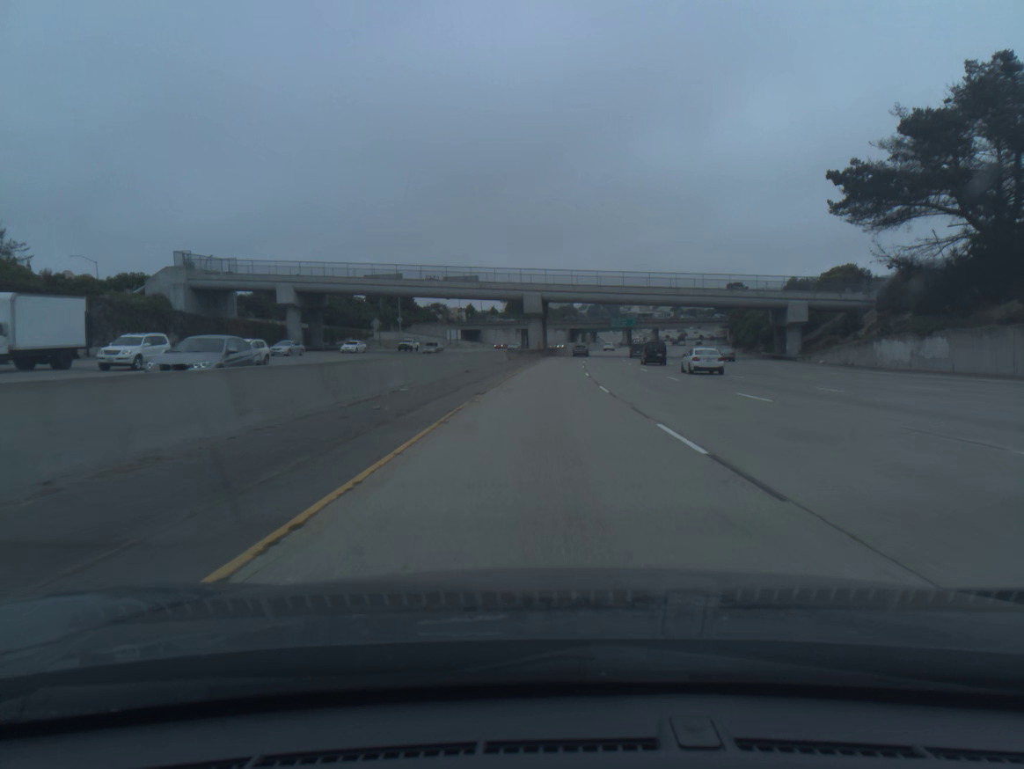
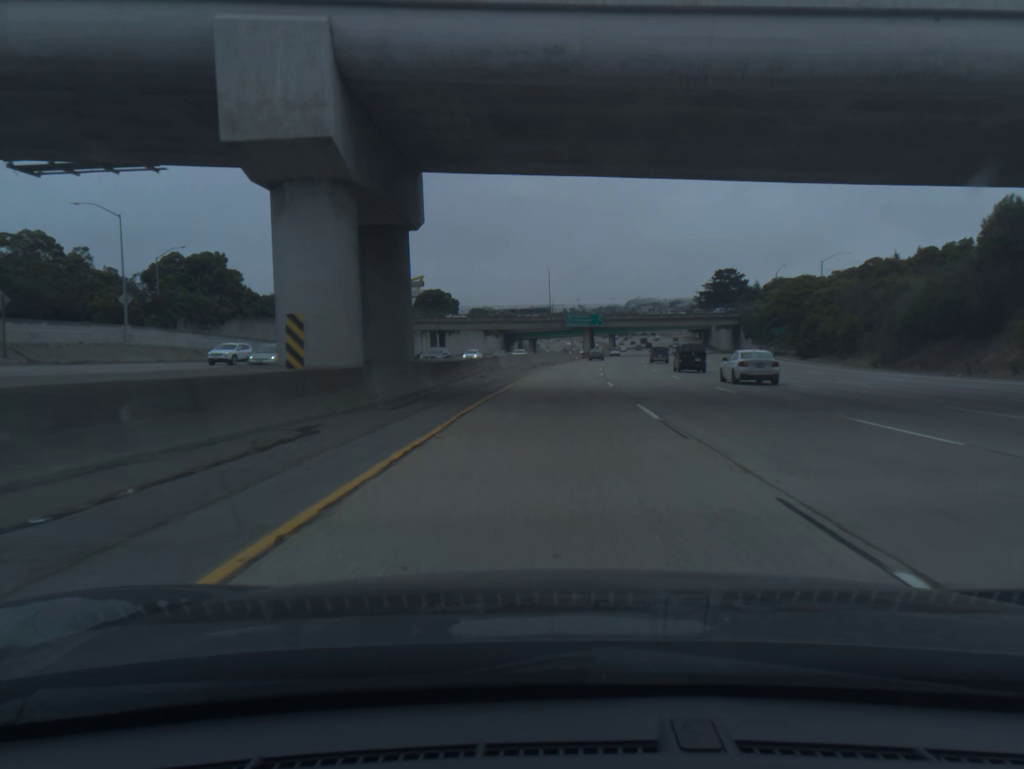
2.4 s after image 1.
(+2.6, +80.4) m; +5°
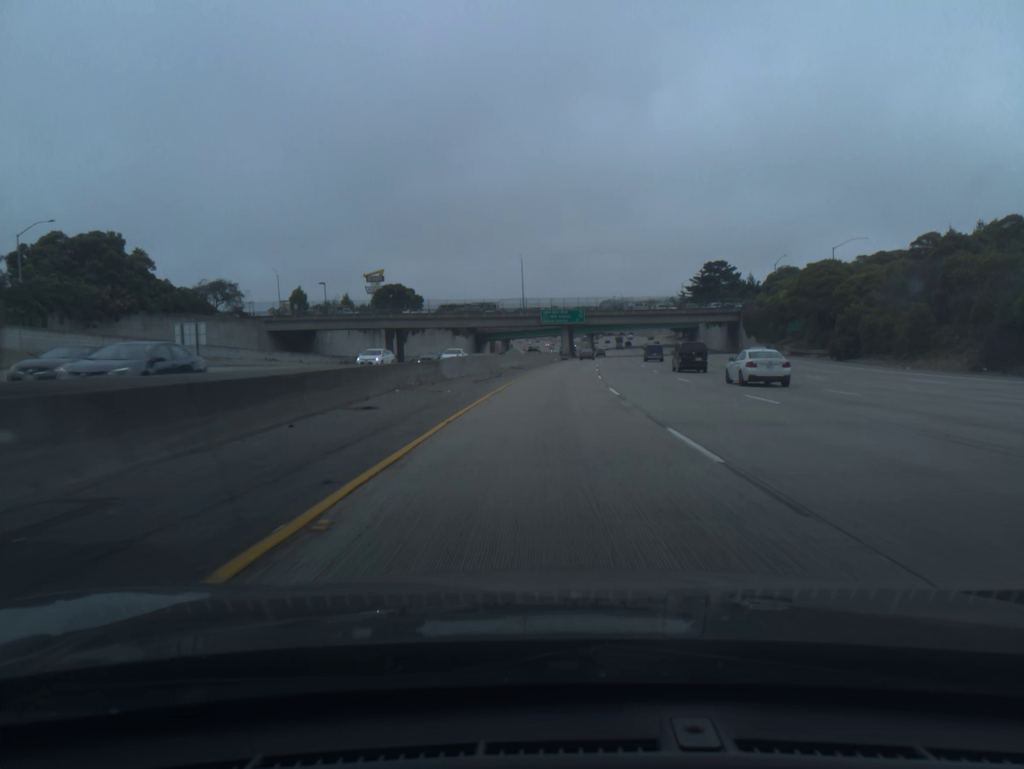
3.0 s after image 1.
(+0.3, +20.0) m; +2°
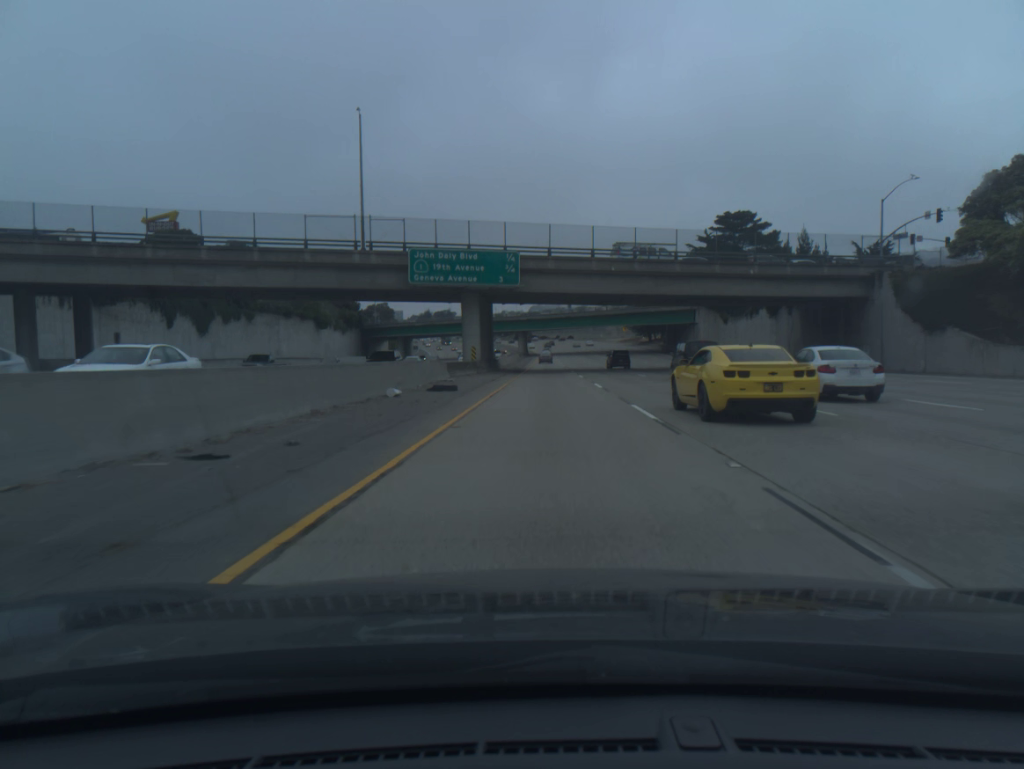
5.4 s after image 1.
(+4.1, +79.6) m; +5°
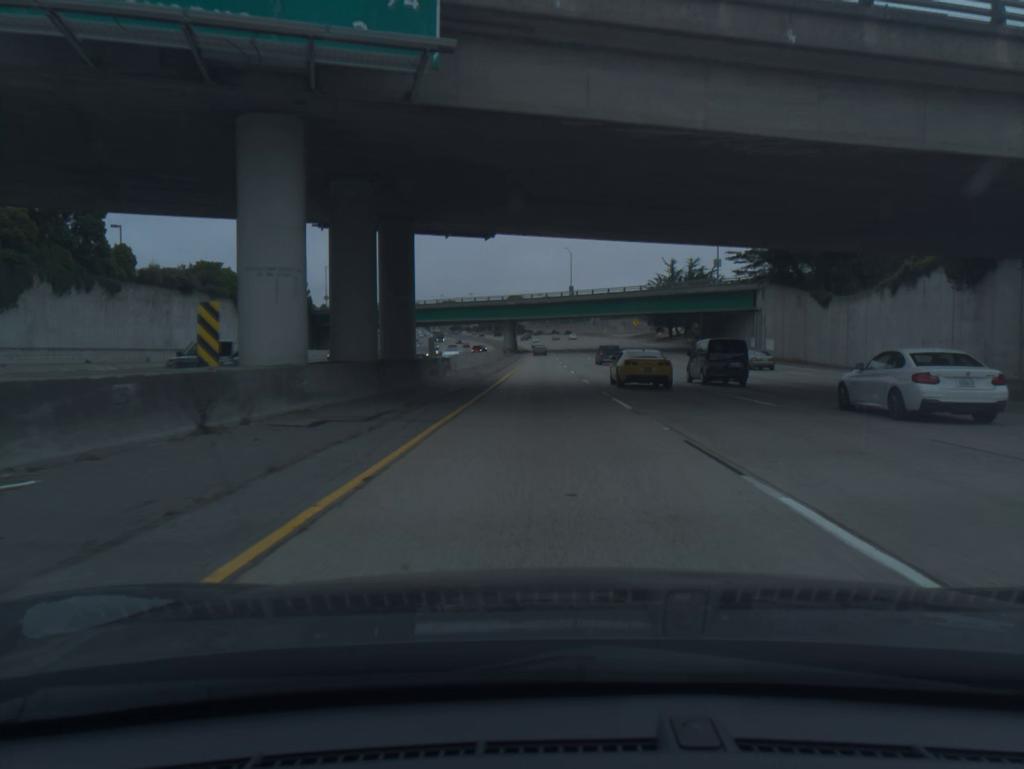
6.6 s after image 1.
(+0.3, +39.8) m; +1°
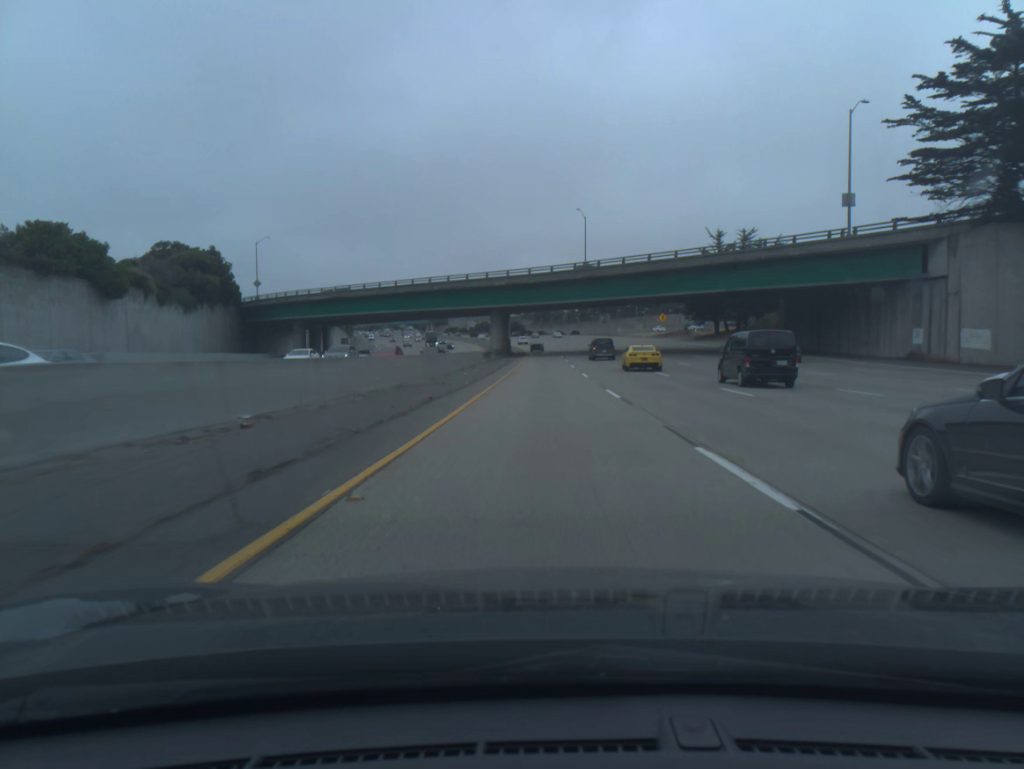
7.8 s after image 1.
(-0.1, +39.9) m; 0°
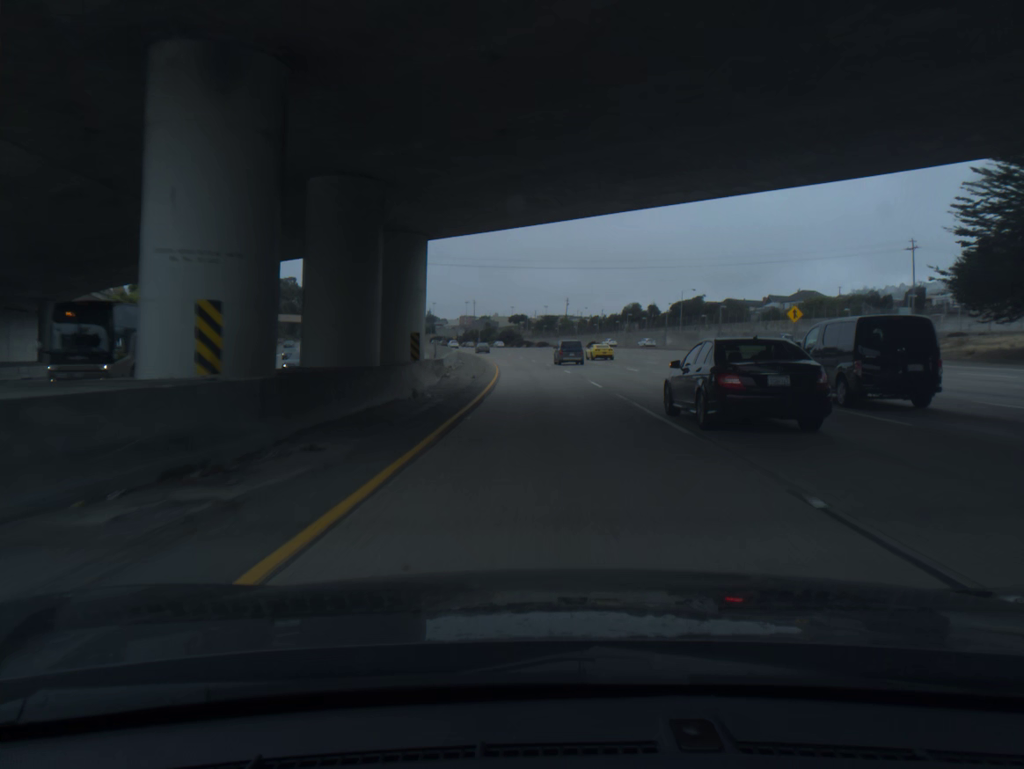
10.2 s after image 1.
(-0.1, +79.7) m; 0°
